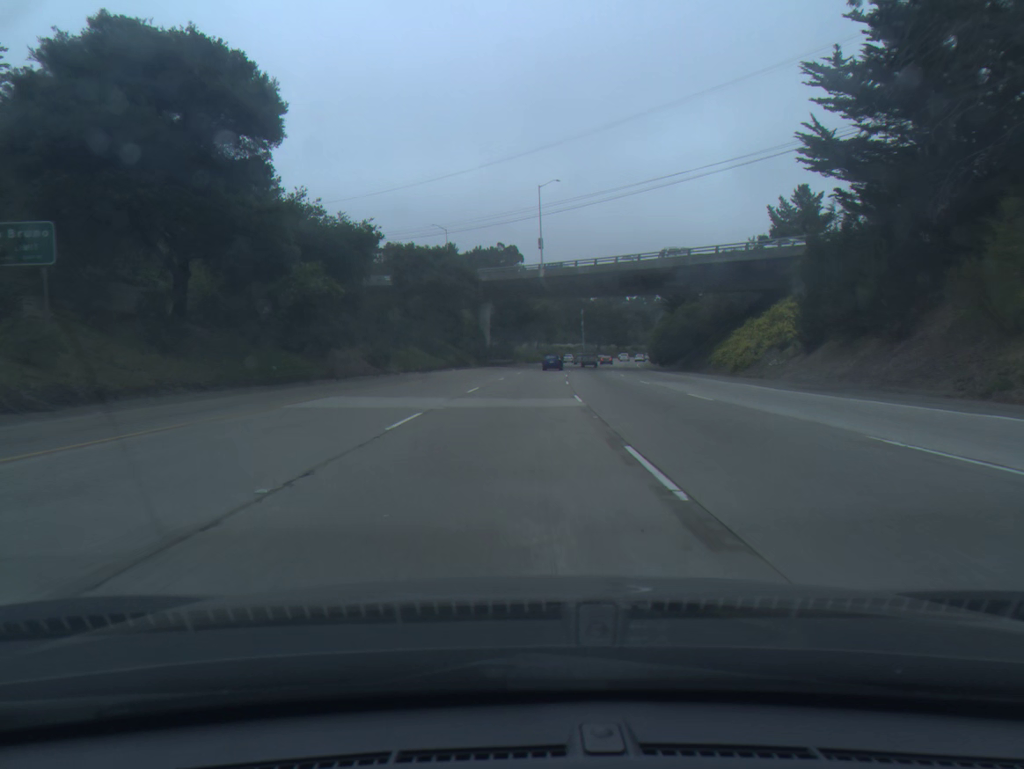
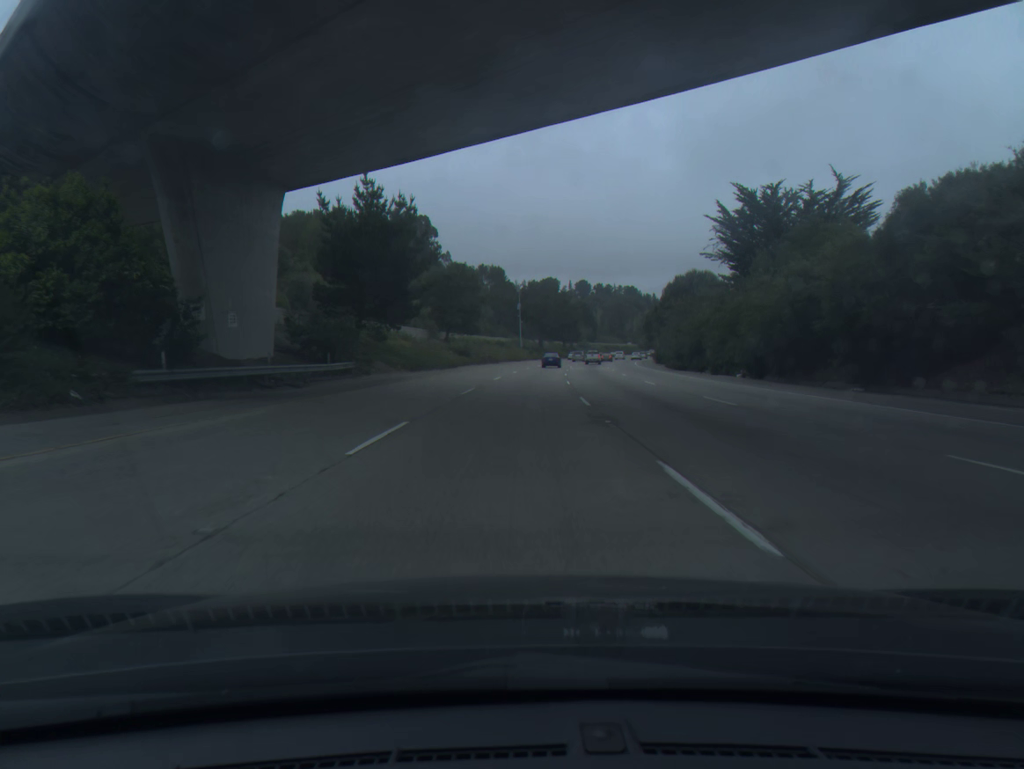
(+3.5, +75.2) m; +6°
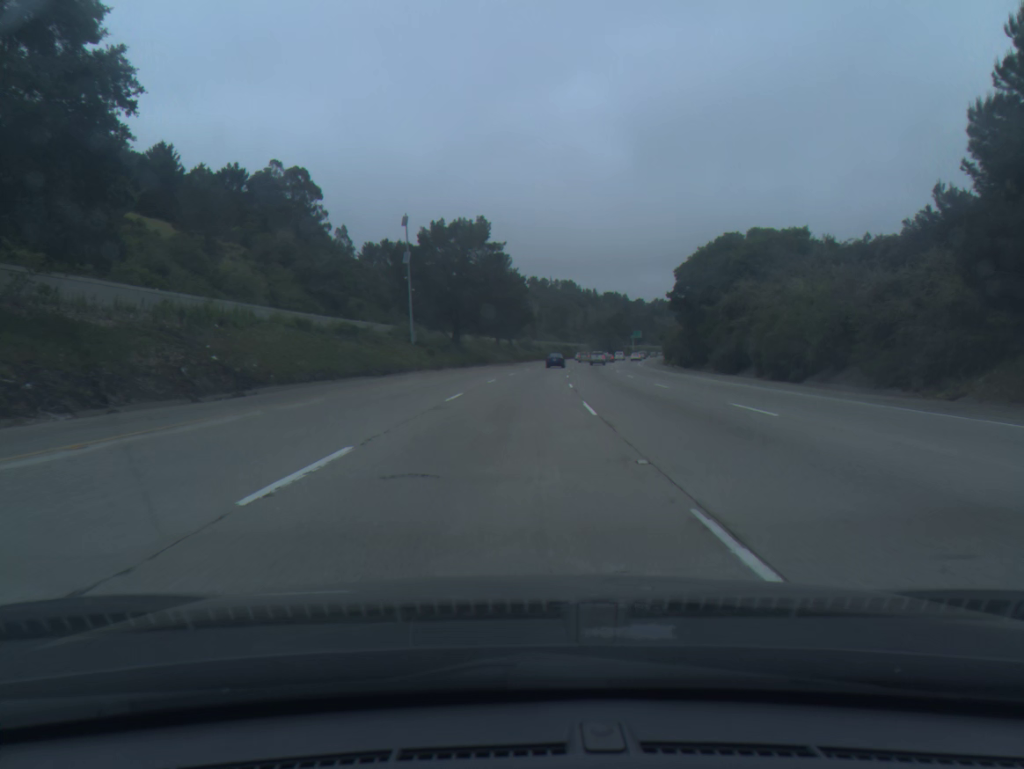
(+3.6, +76.3) m; +5°
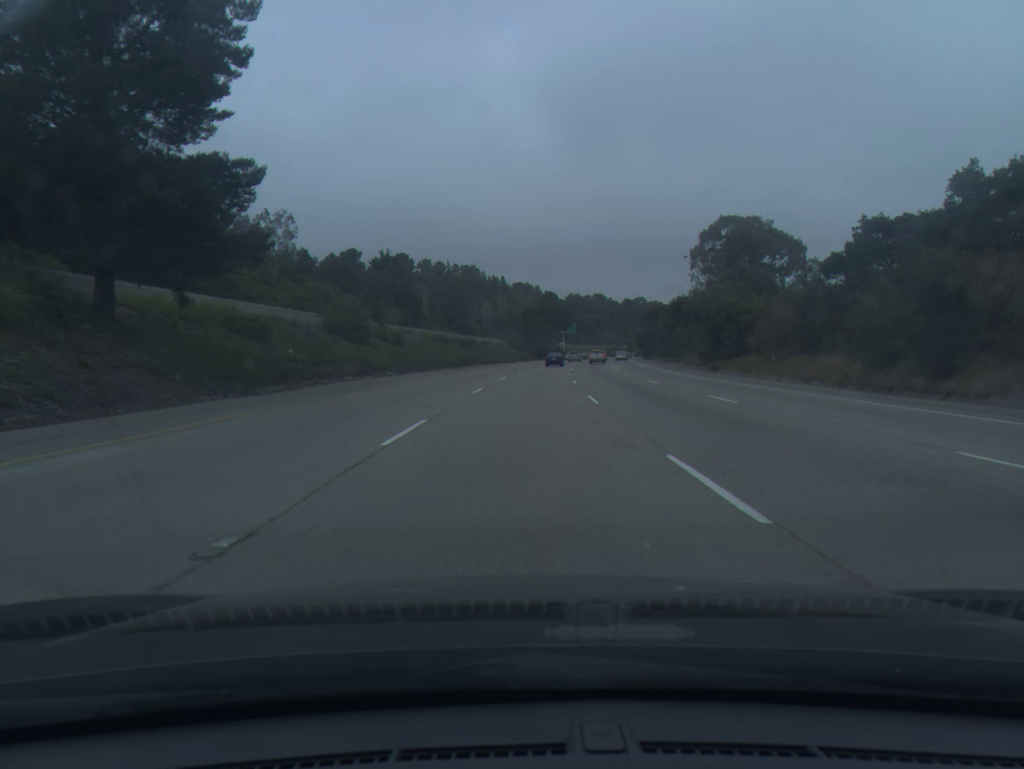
(+6.0, +97.6) m; +7°
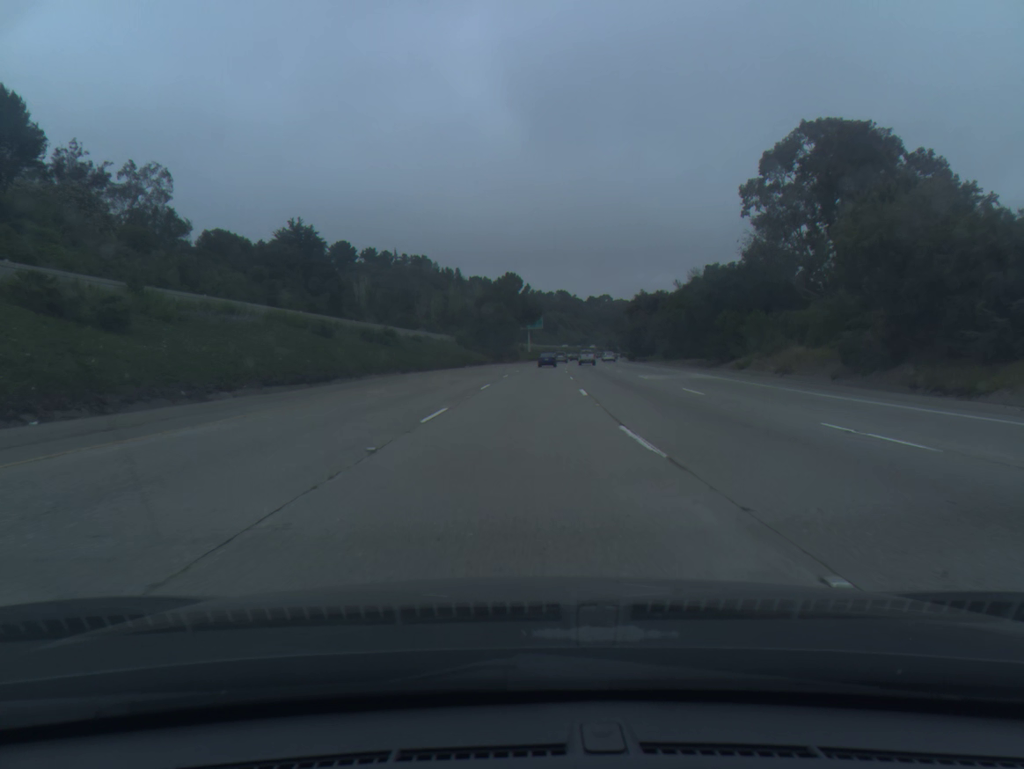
(+1.0, +39.7) m; +3°
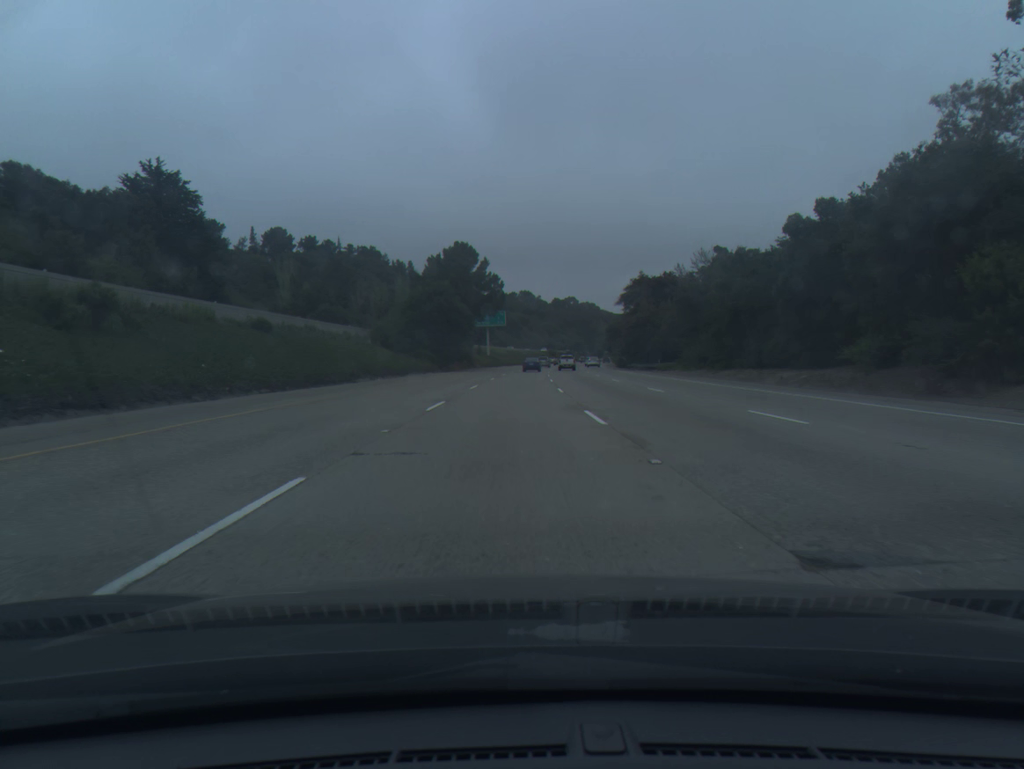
(+1.0, +39.8) m; +3°
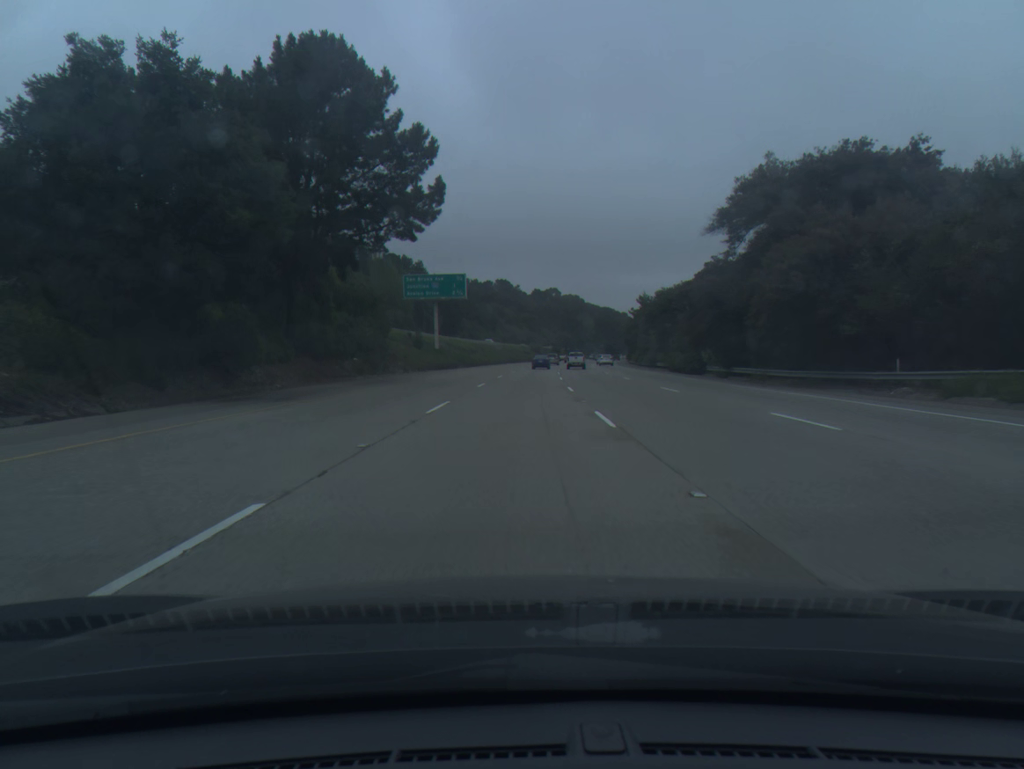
(+0.8, +59.8) m; +2°
